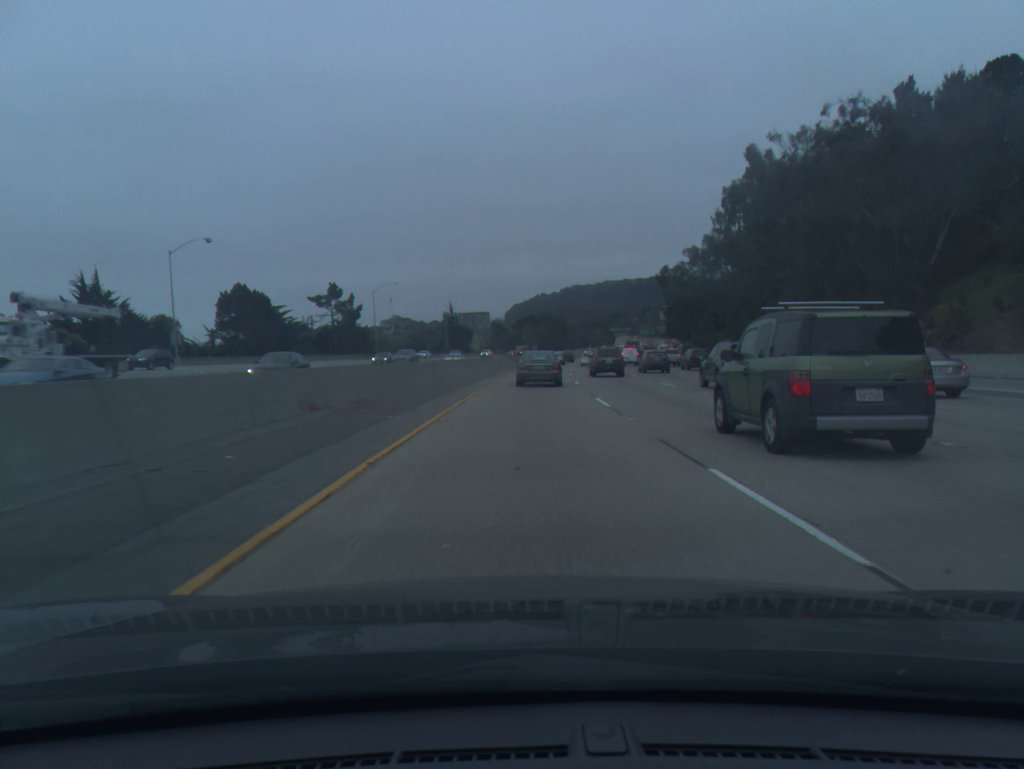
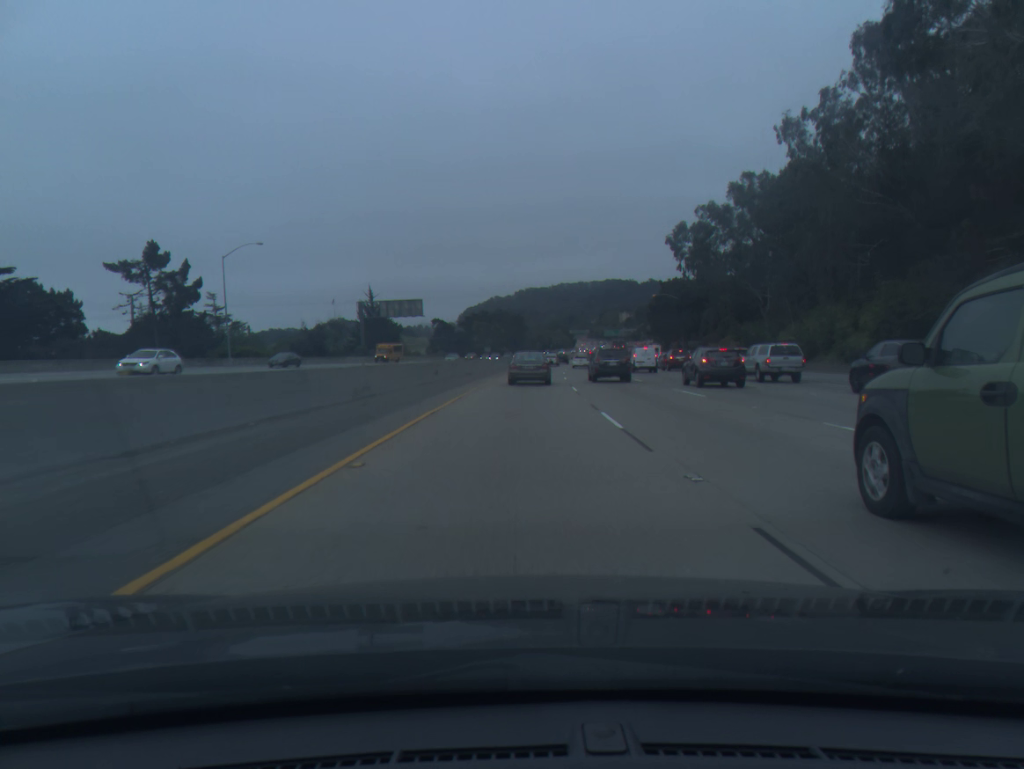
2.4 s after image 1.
(+1.4, +49.8) m; +3°
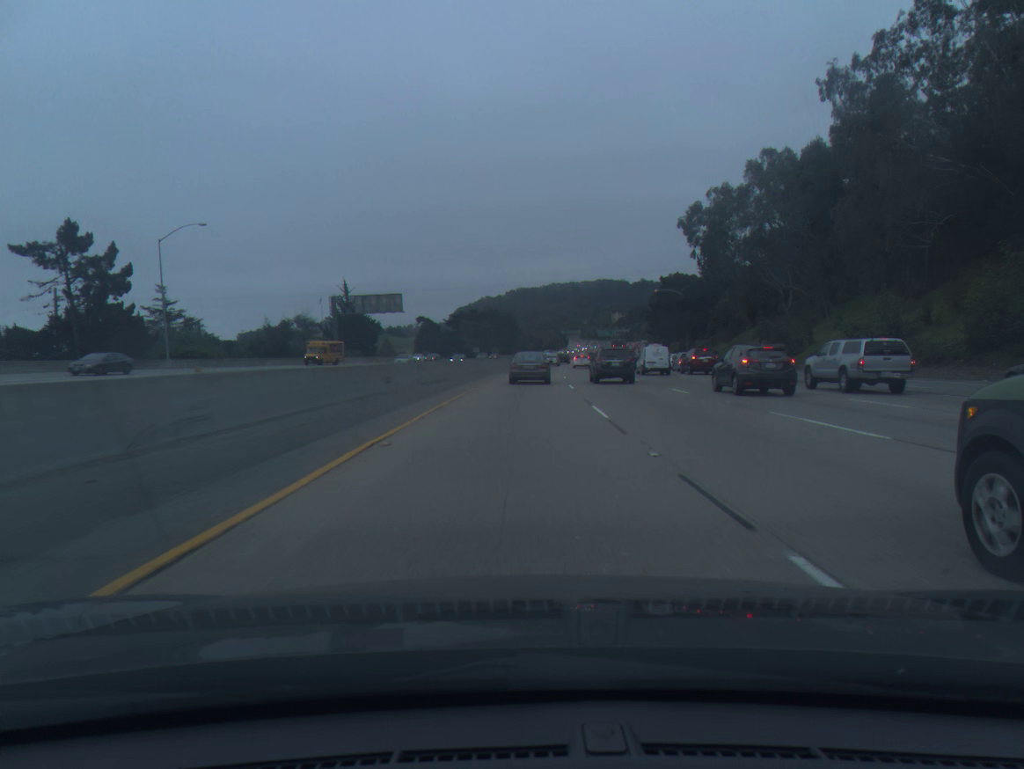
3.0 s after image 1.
(+0.1, +12.4) m; +1°
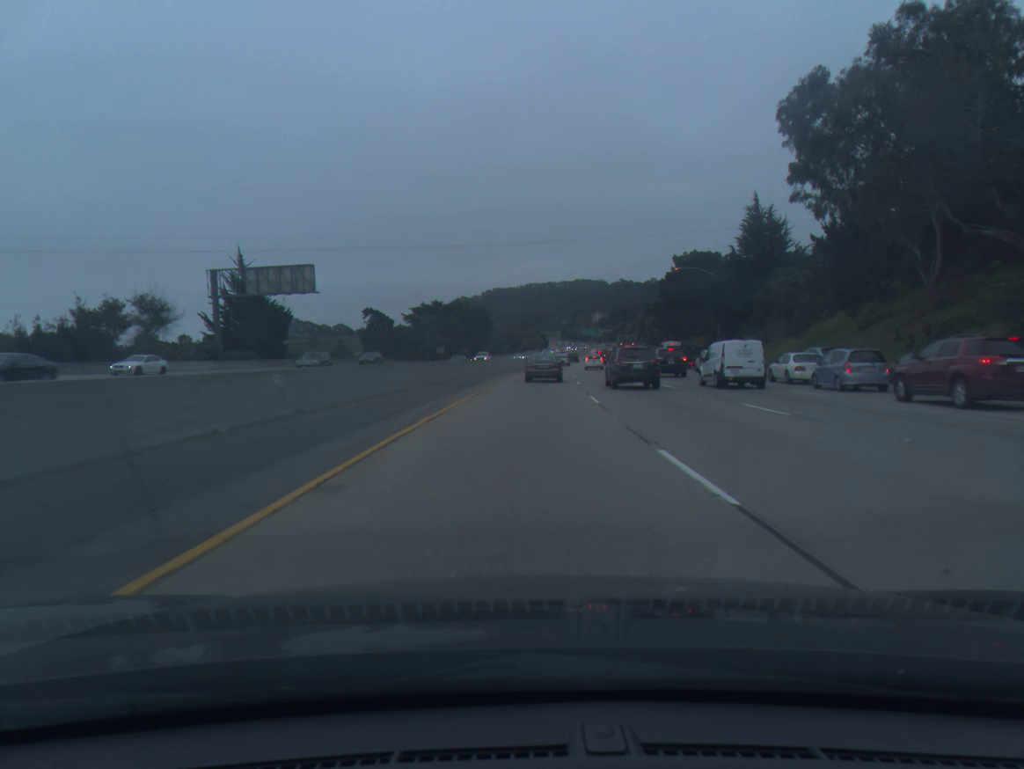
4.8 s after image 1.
(+0.5, +37.6) m; +2°
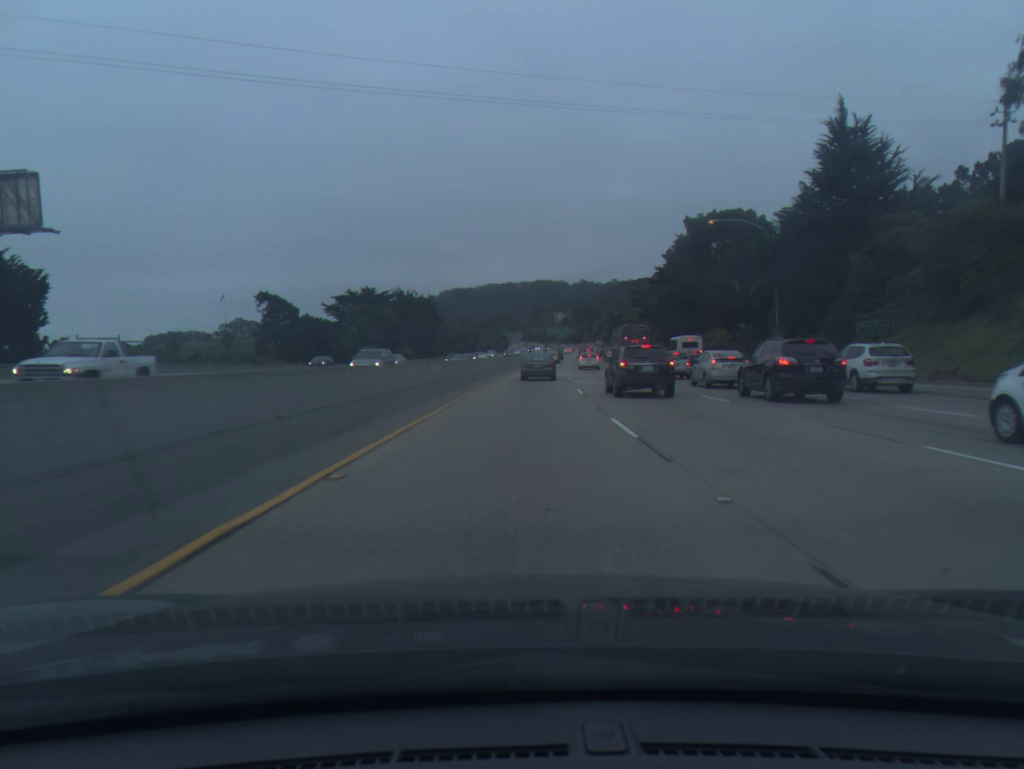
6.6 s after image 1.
(+1.0, +38.4) m; +3°
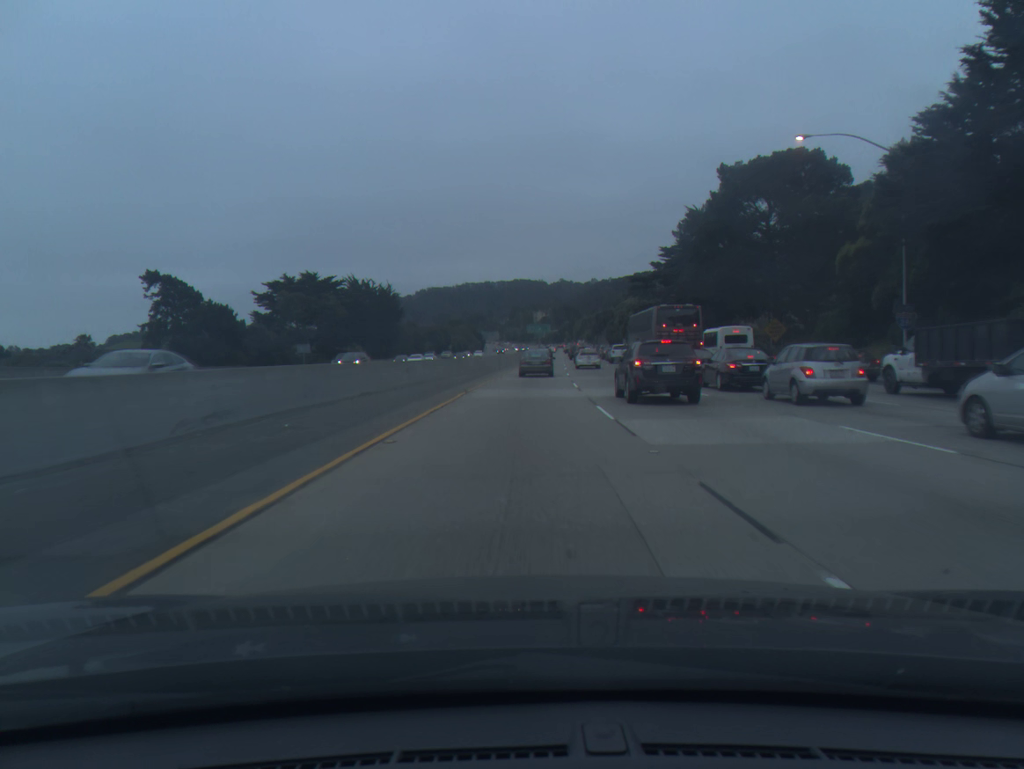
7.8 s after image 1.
(+0.4, +26.0) m; +2°
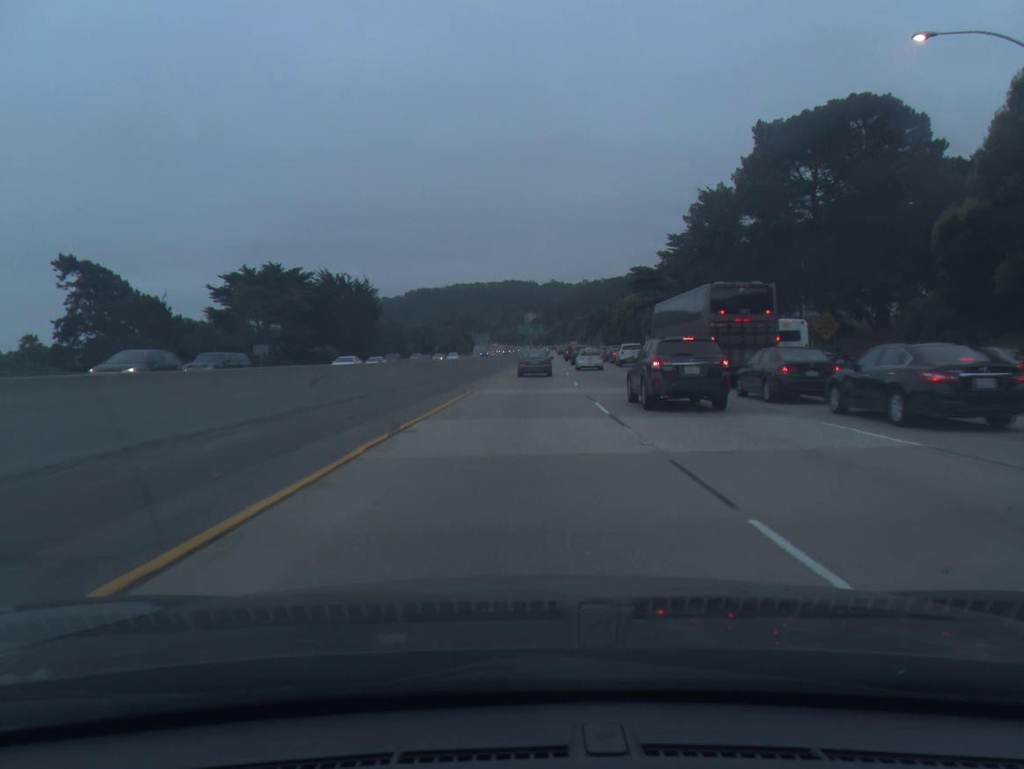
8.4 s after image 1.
(+0.1, +13.1) m; +1°
